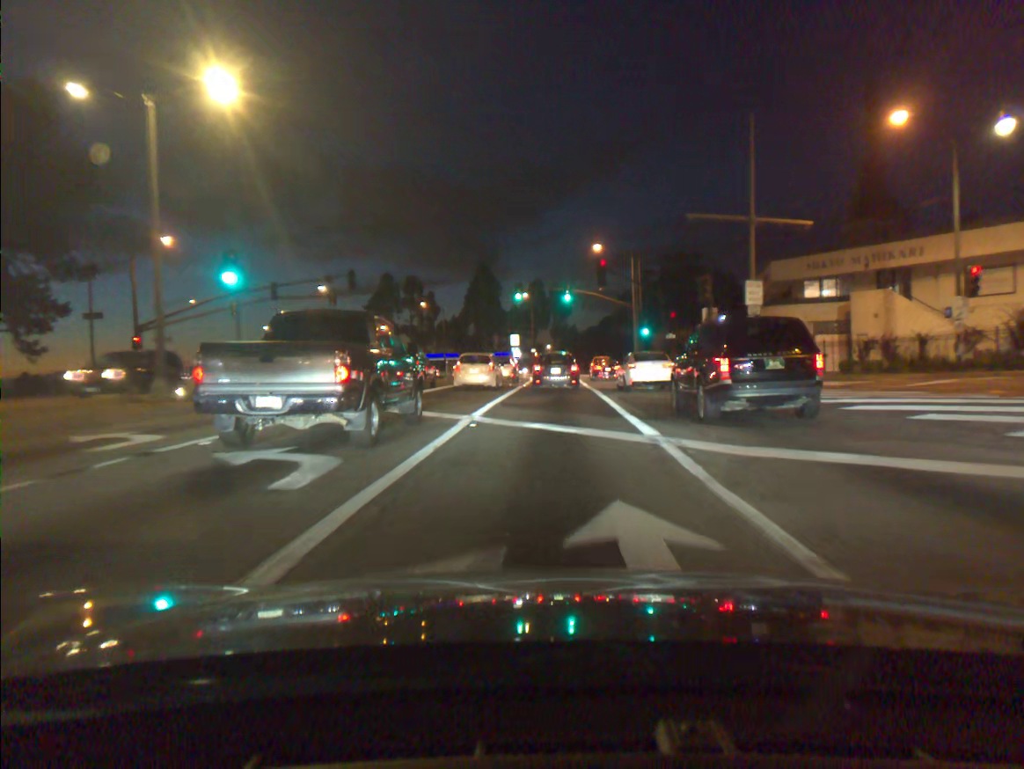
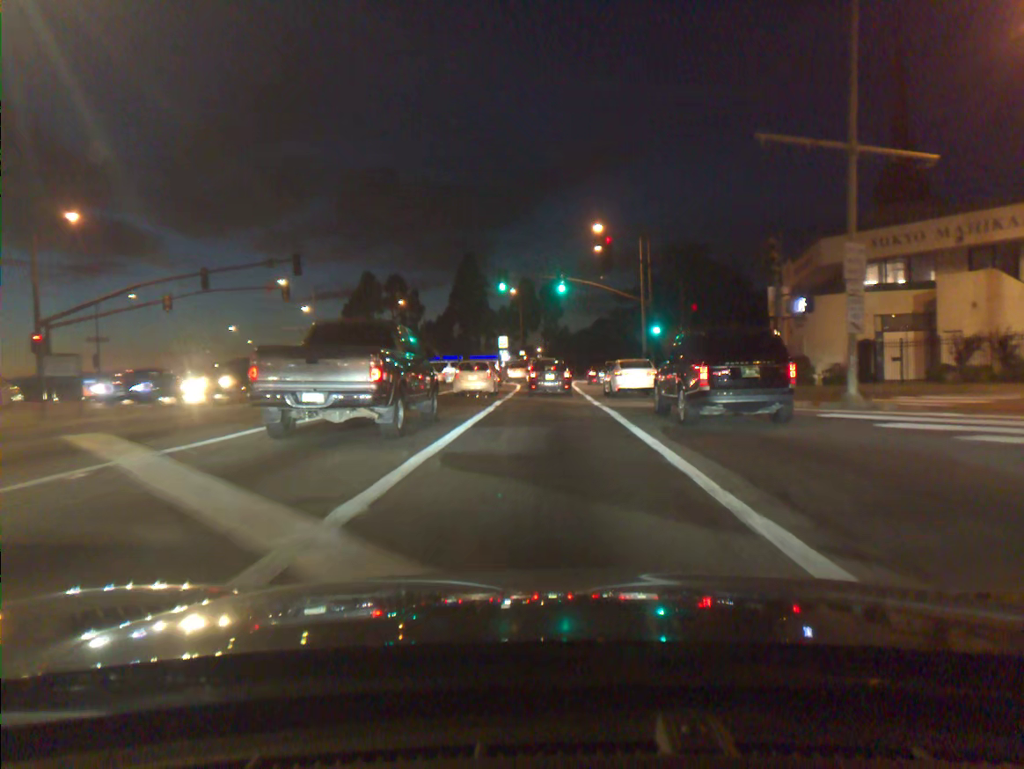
(+0.1, +10.1) m; +1°
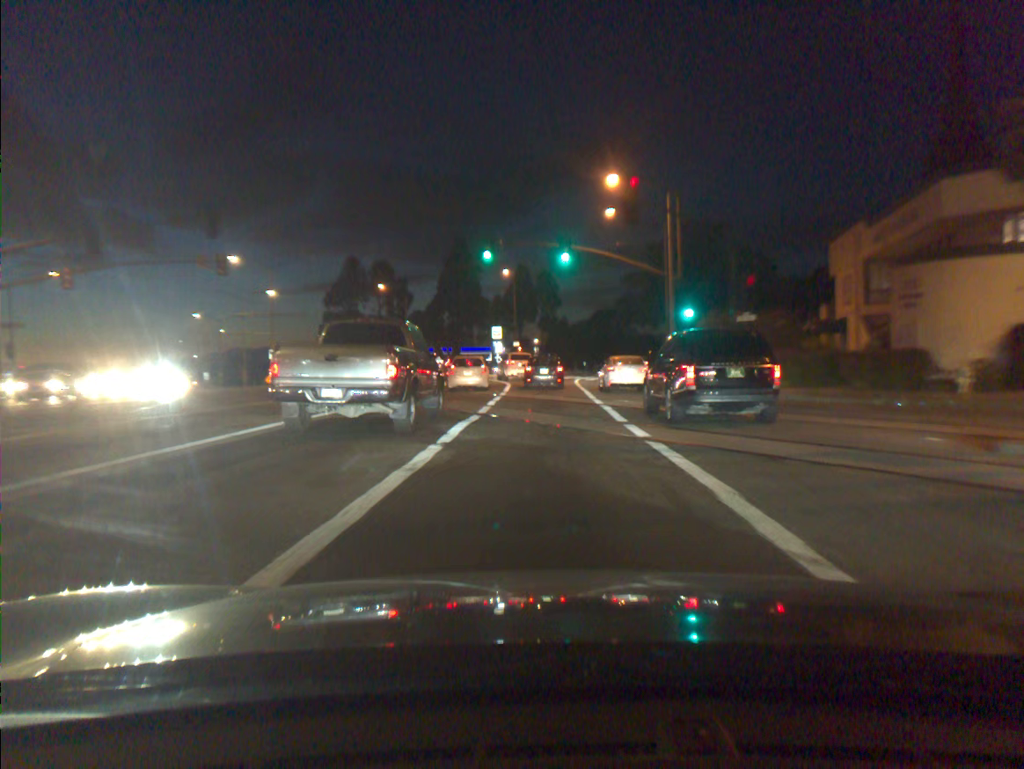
(0.0, +11.2) m; 0°
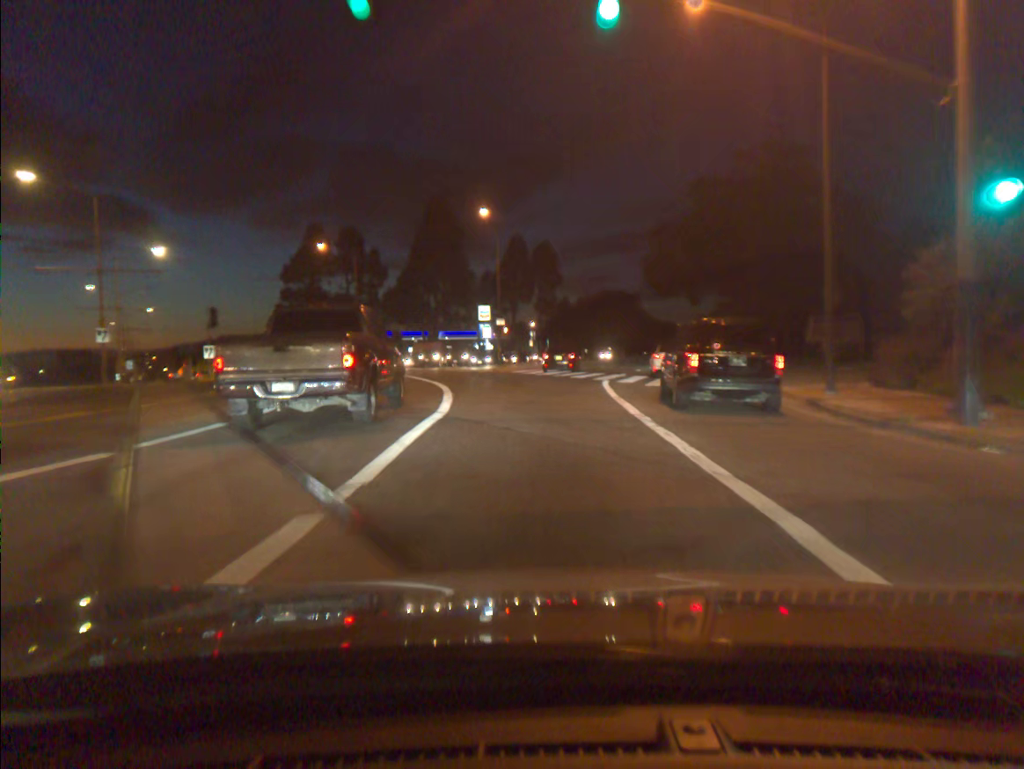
(0.0, +25.8) m; 0°
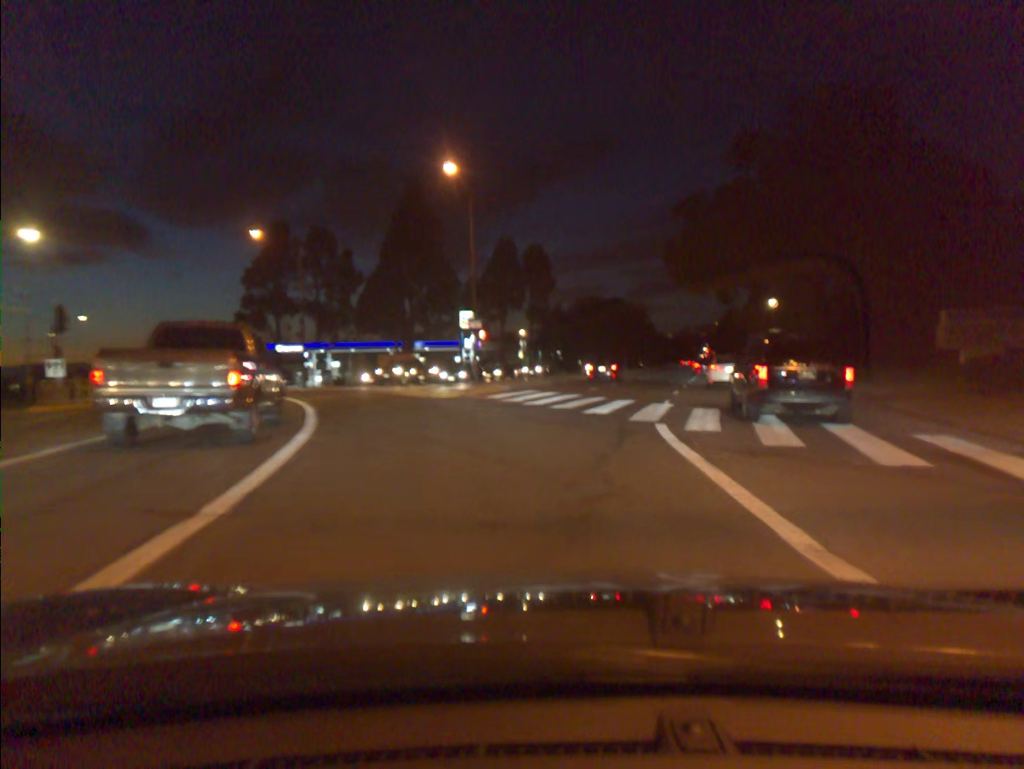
(0.0, +14.7) m; +1°
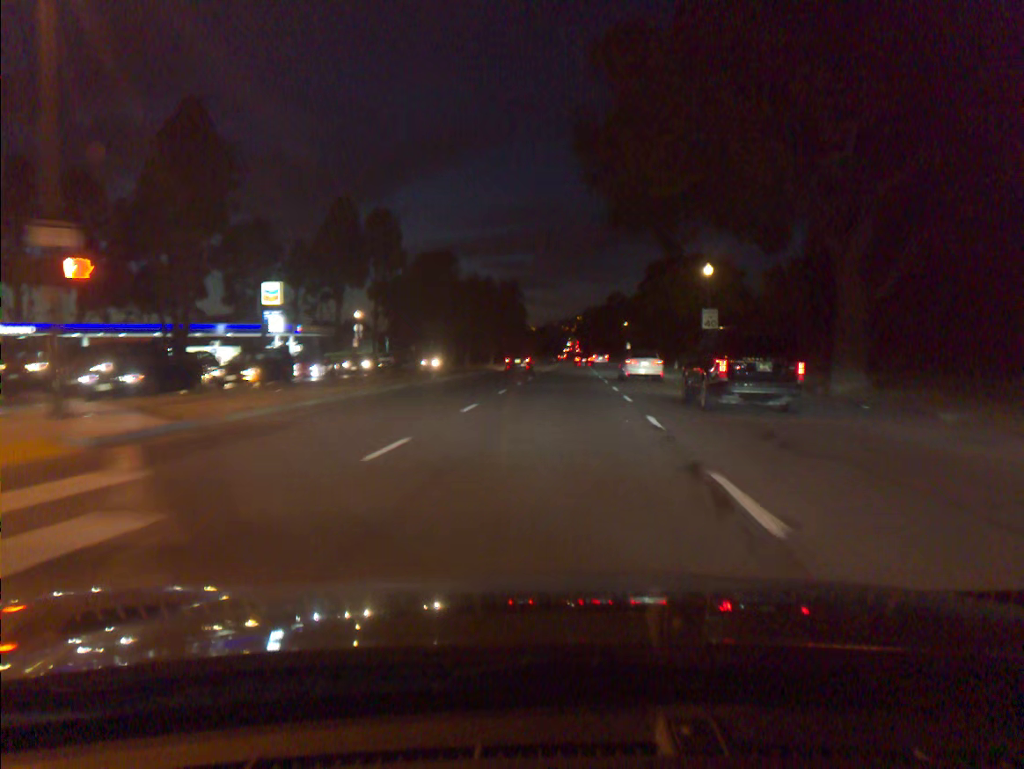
(+2.2, +24.1) m; +10°
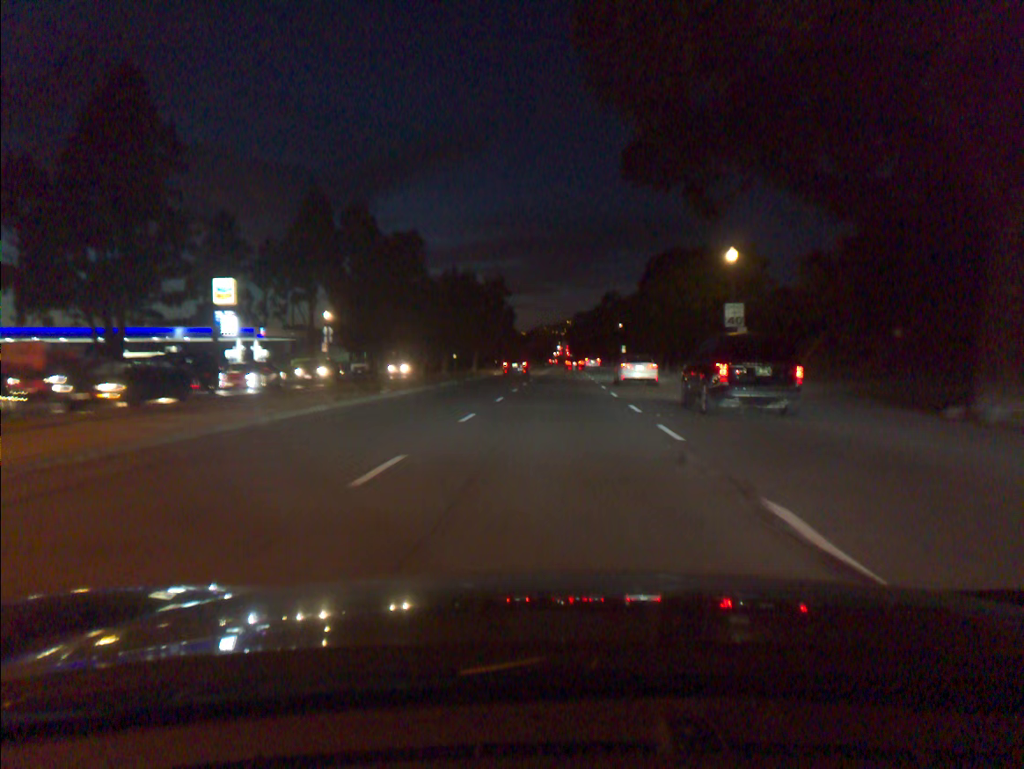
(+0.1, +8.6) m; +1°
